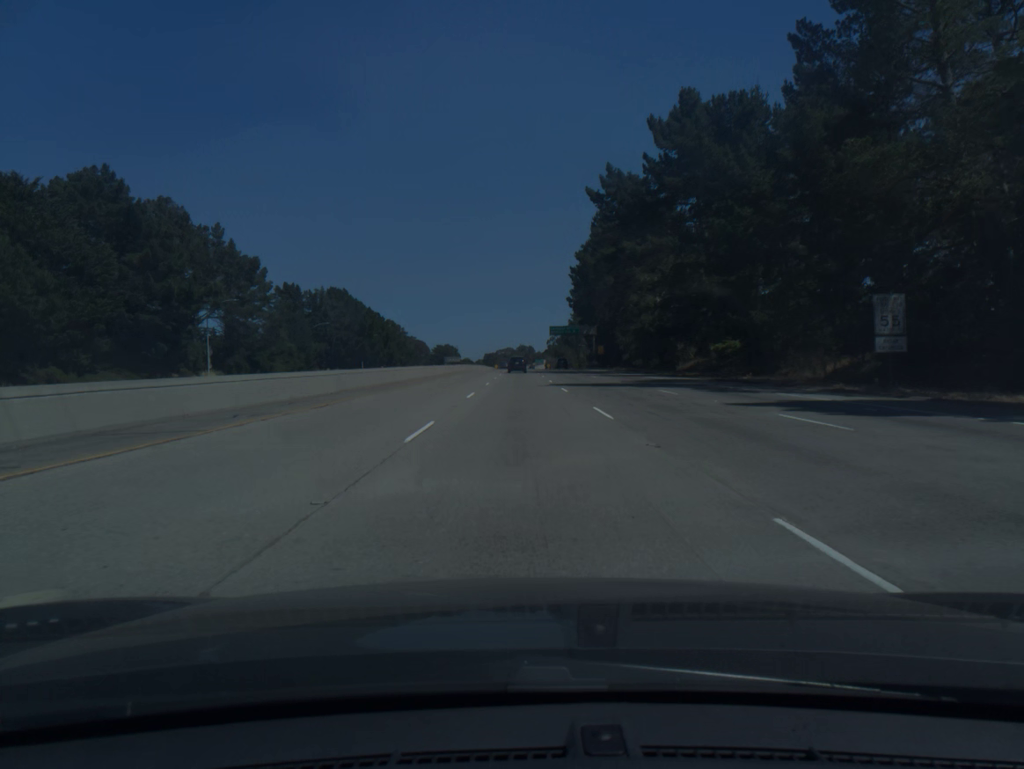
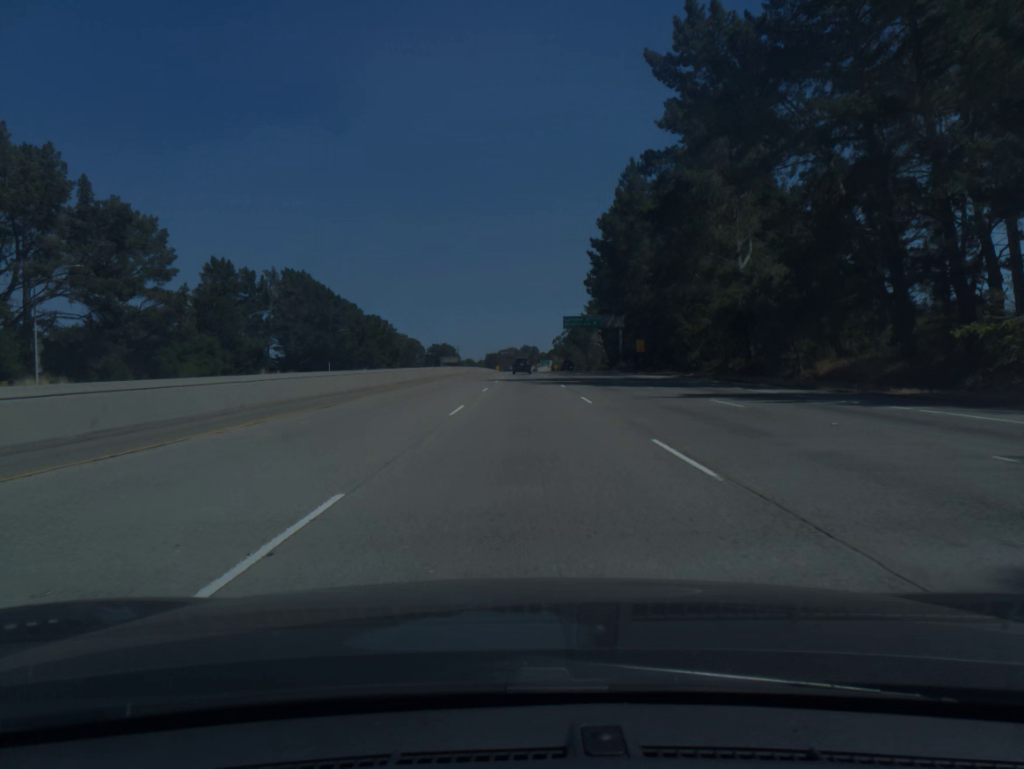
(-0.1, +37.6) m; 0°
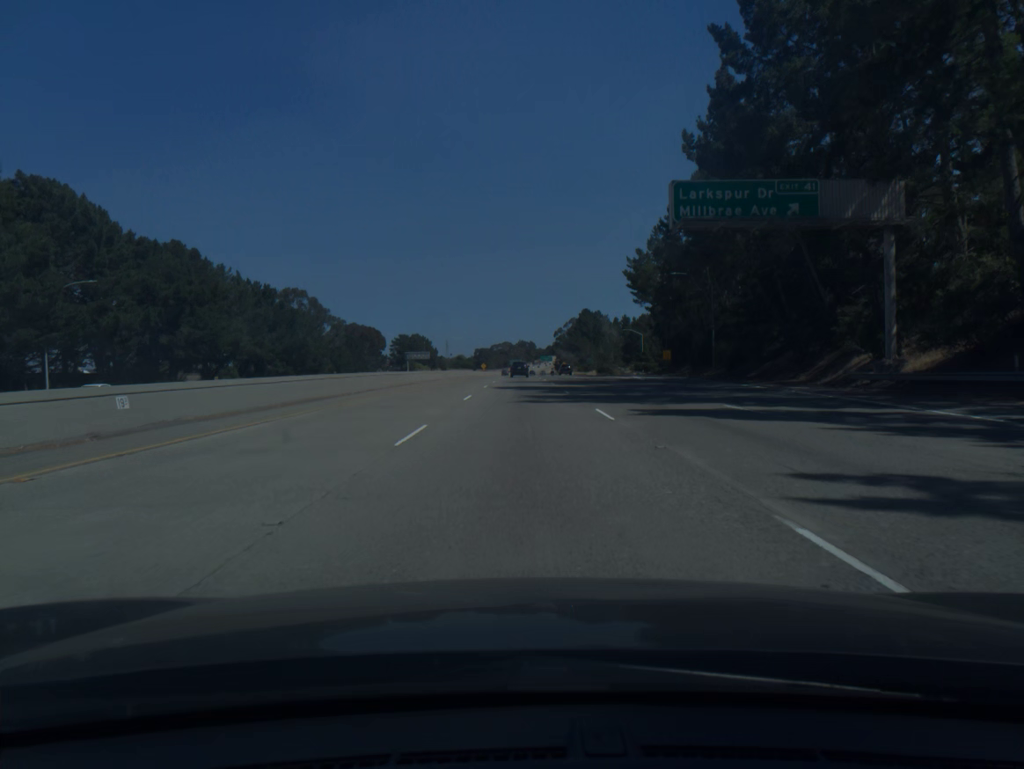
(+0.5, +93.7) m; 0°
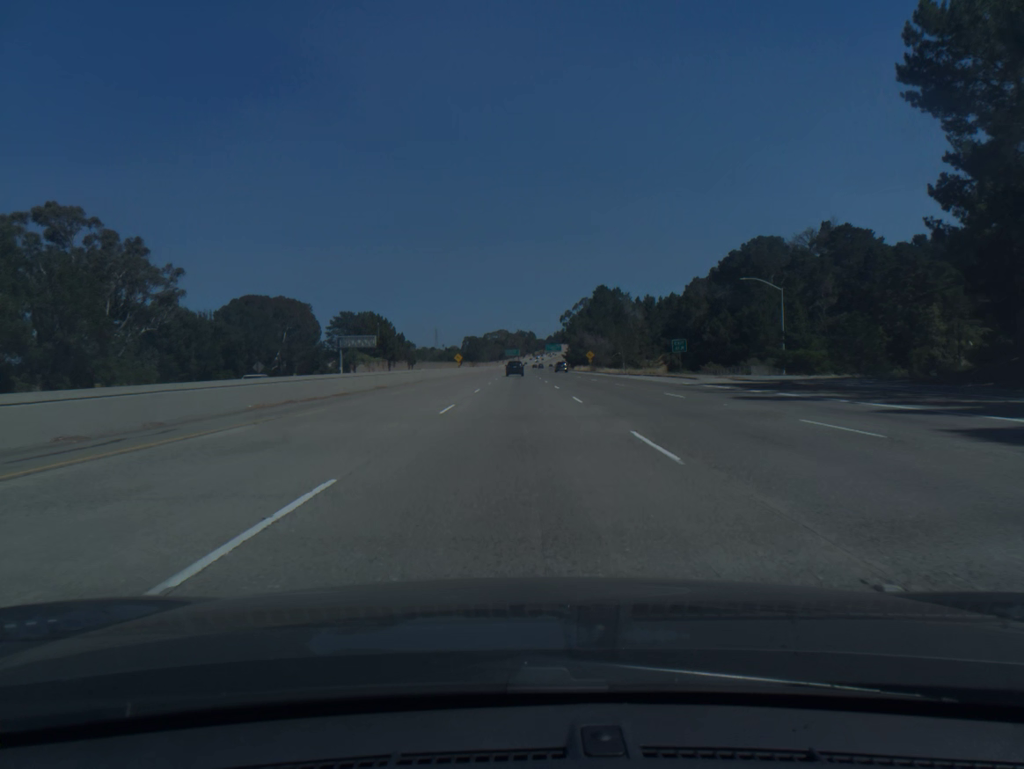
(+0.1, +94.4) m; 0°
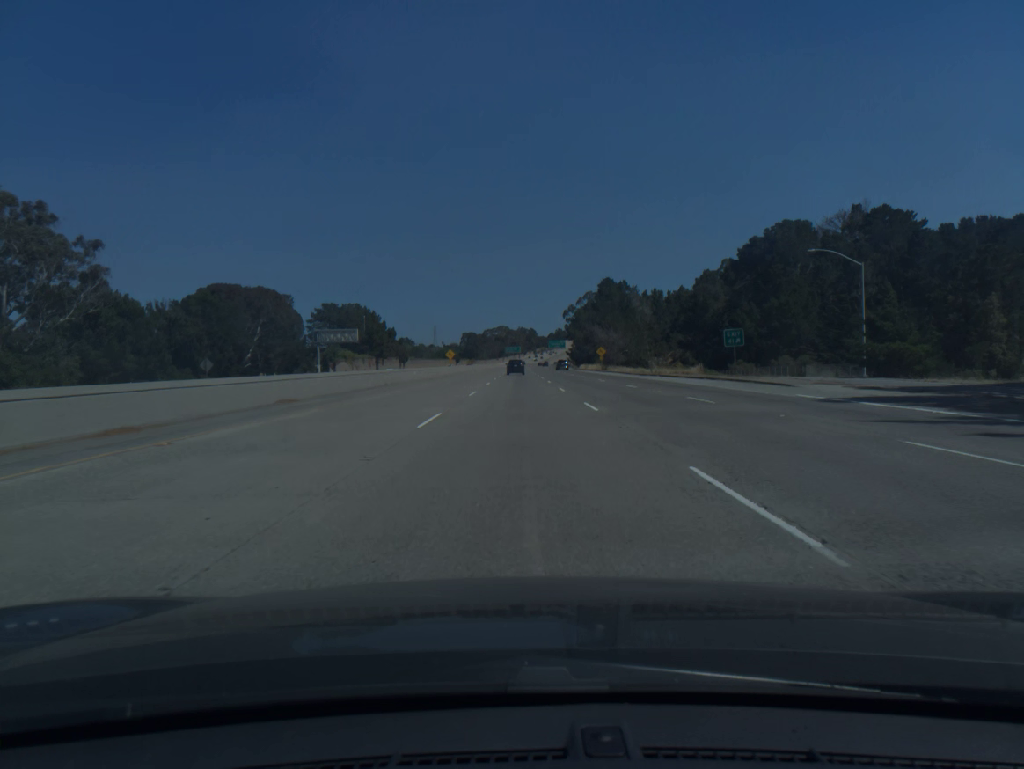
(0.0, +19.0) m; 0°
